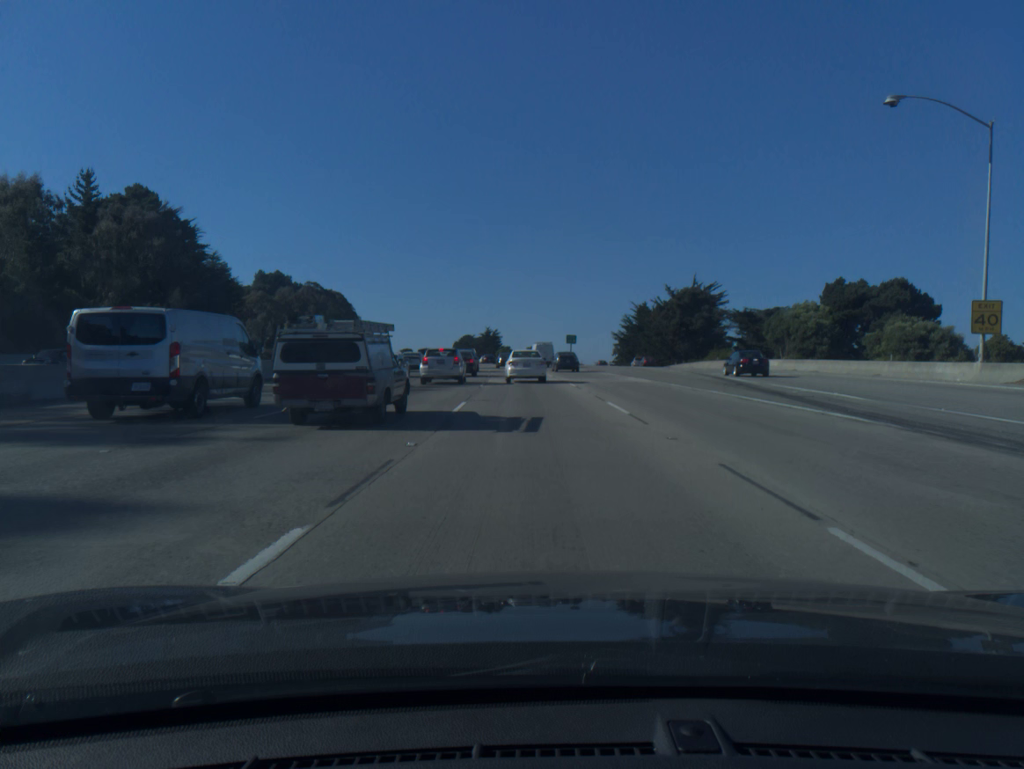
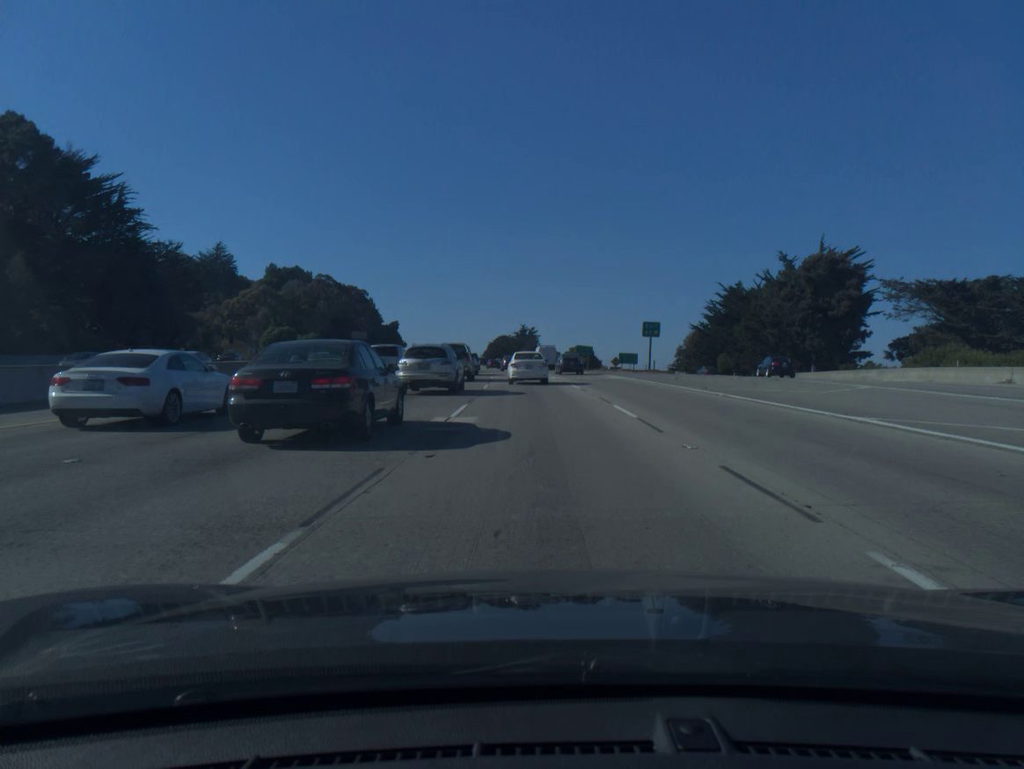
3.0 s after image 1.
(-1.1, +44.4) m; -3°
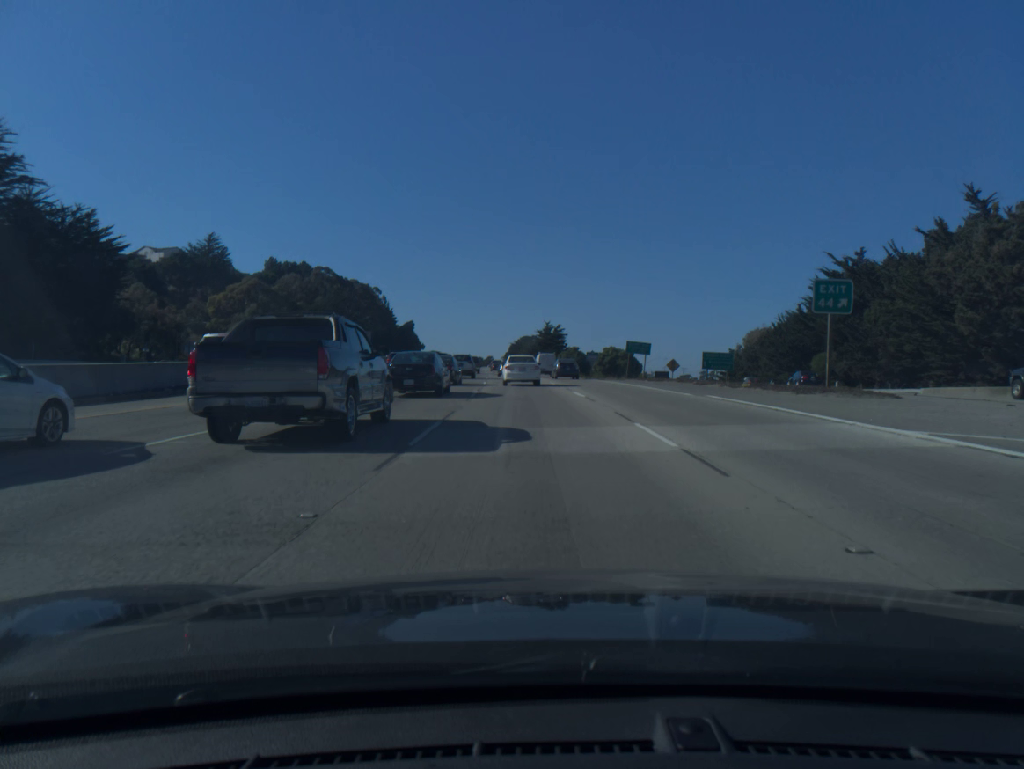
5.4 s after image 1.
(-0.5, +34.1) m; -2°
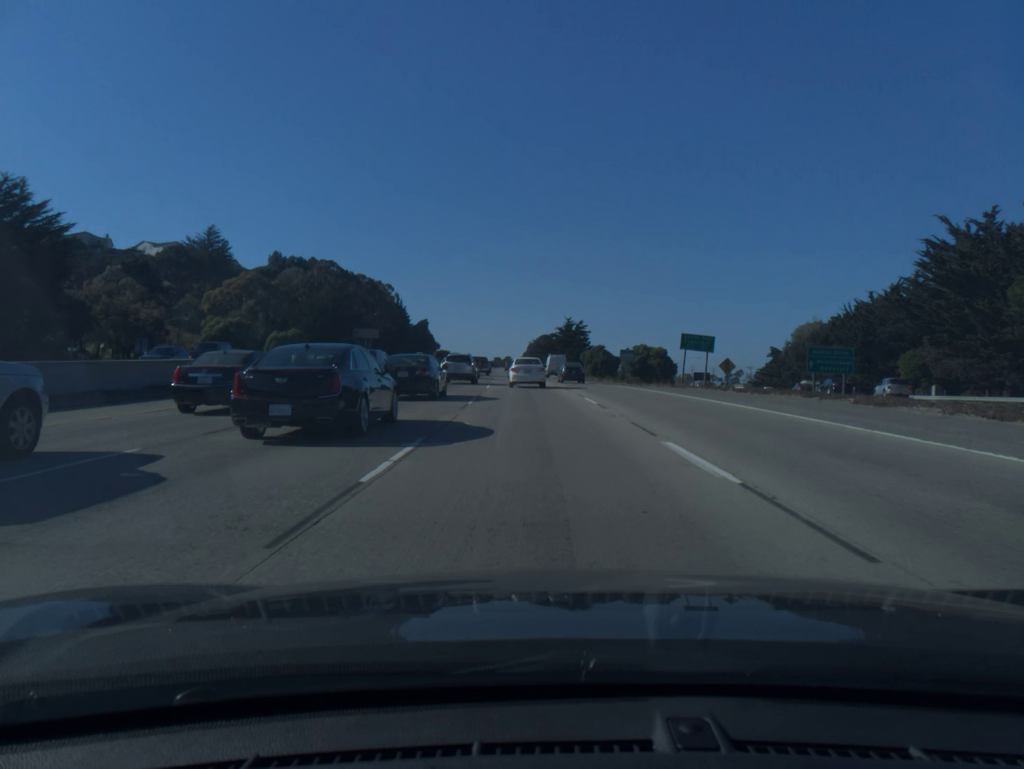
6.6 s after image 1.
(-0.2, +17.6) m; -1°
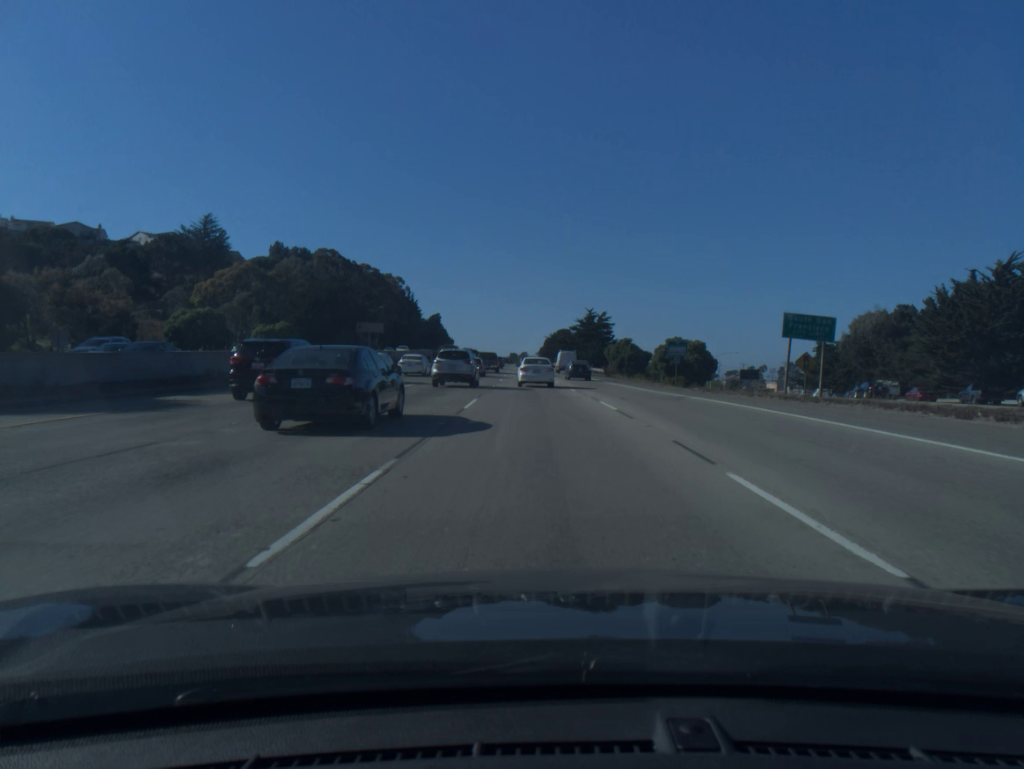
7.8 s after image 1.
(-0.2, +17.8) m; -1°
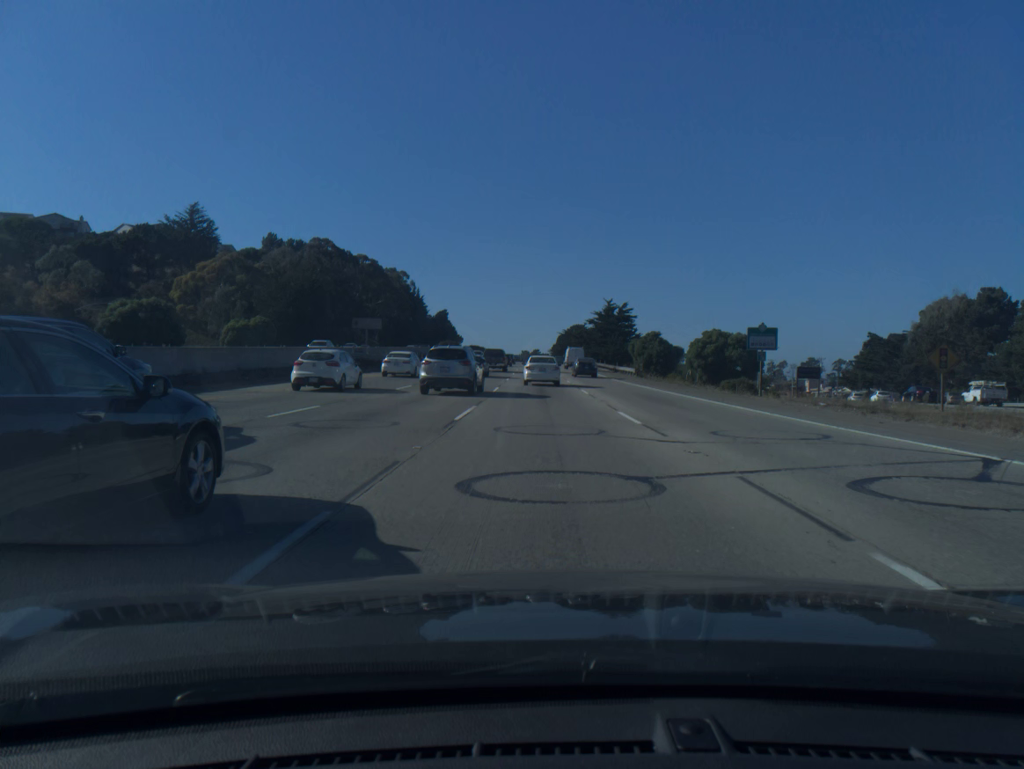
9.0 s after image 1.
(-0.1, +18.0) m; -1°
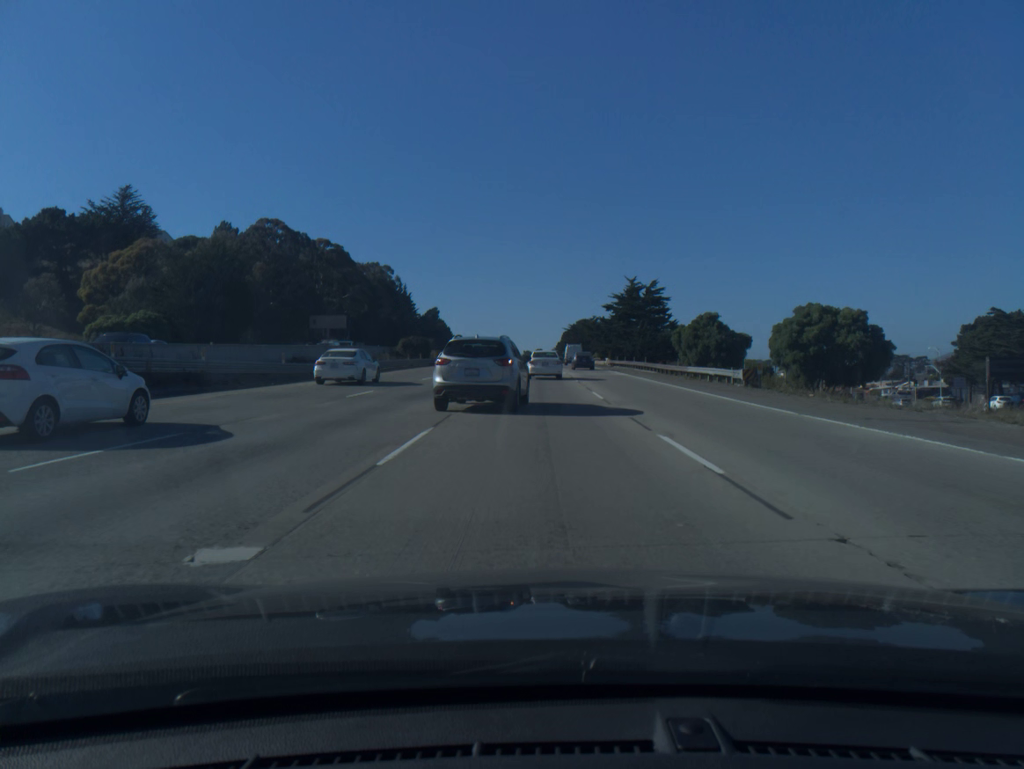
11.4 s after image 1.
(0.0, +36.5) m; 0°
